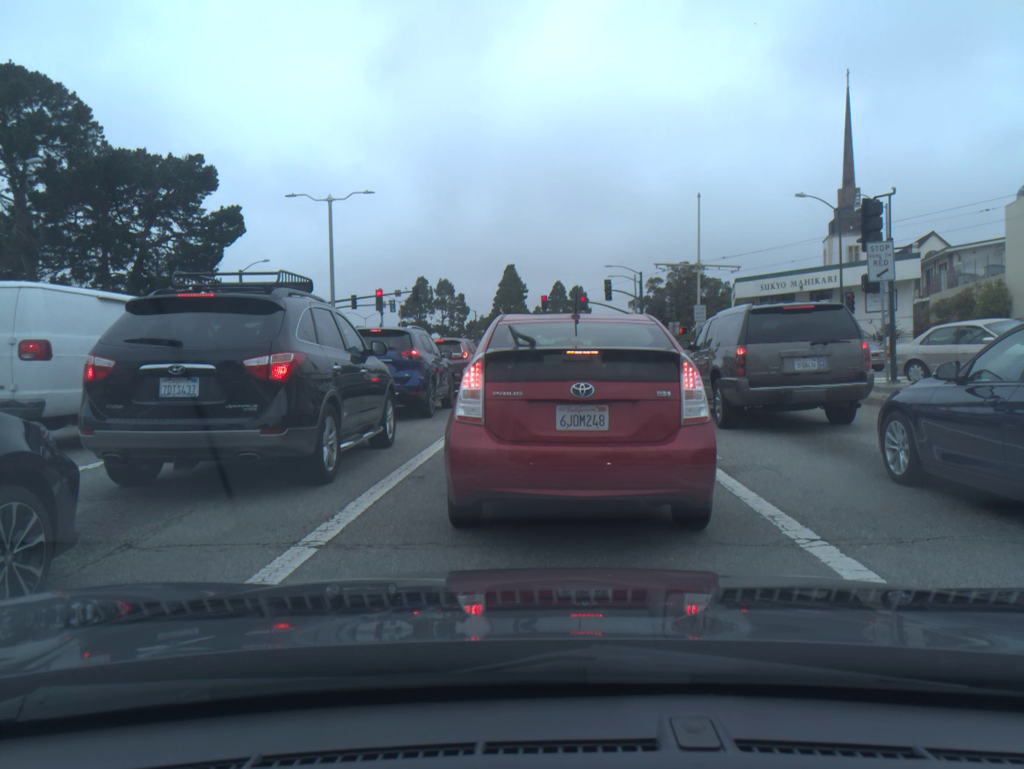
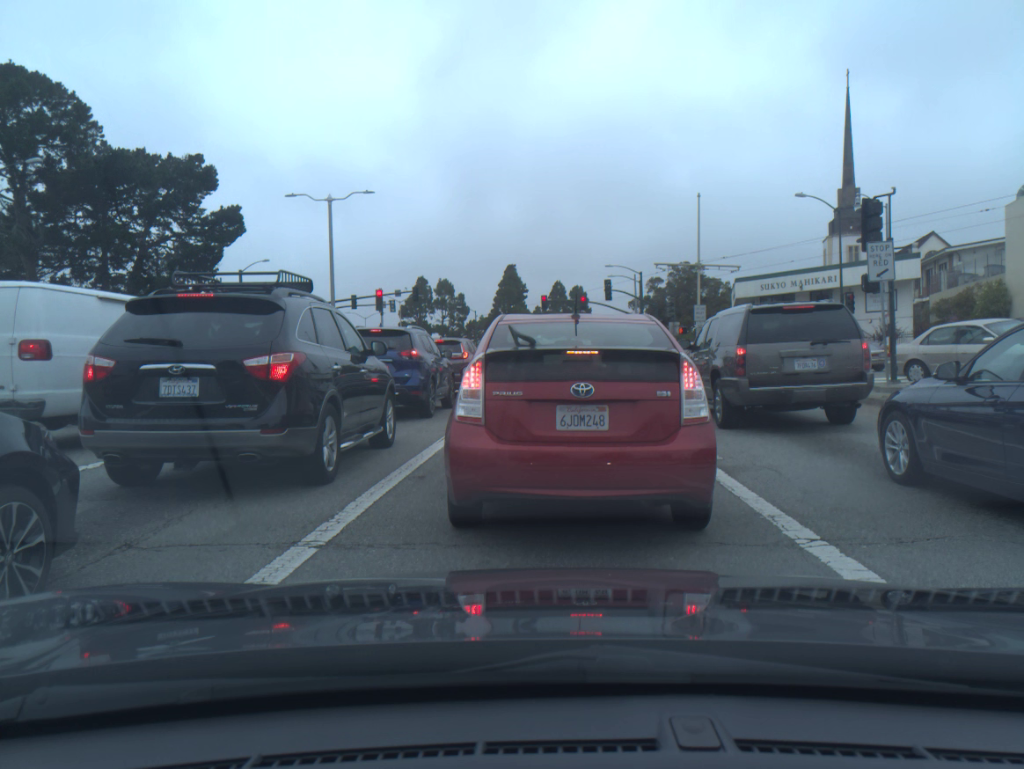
(0.0, 0.0) m; 0°
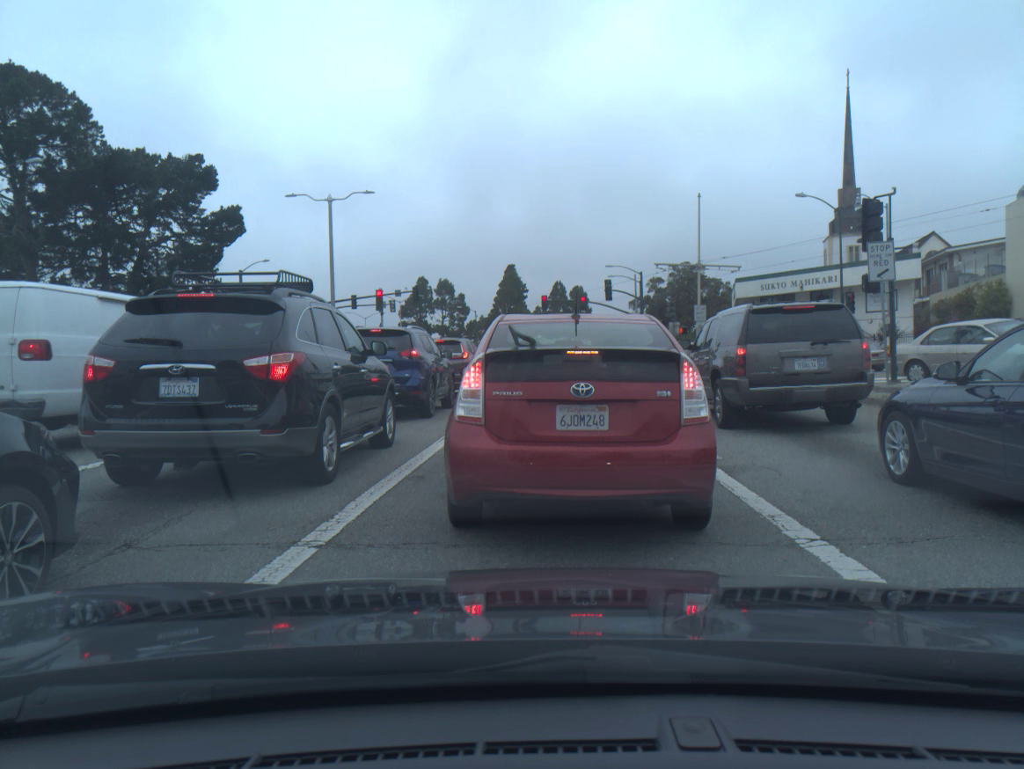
(0.0, 0.0) m; 0°
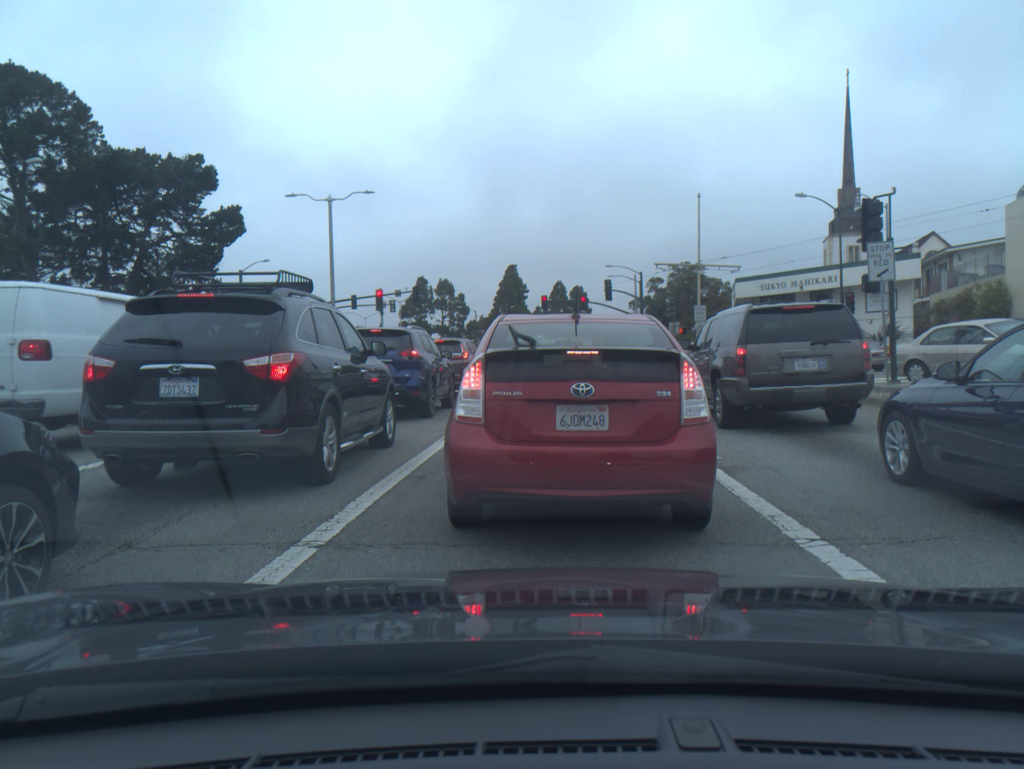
(0.0, 0.0) m; 0°
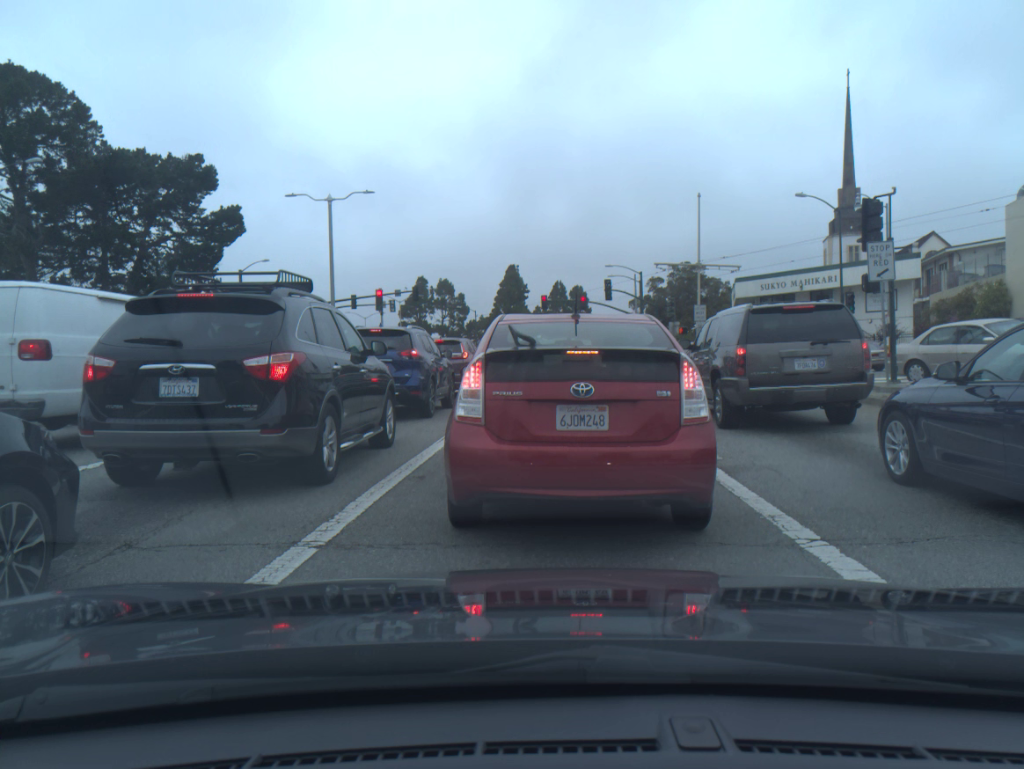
(0.0, 0.0) m; 0°
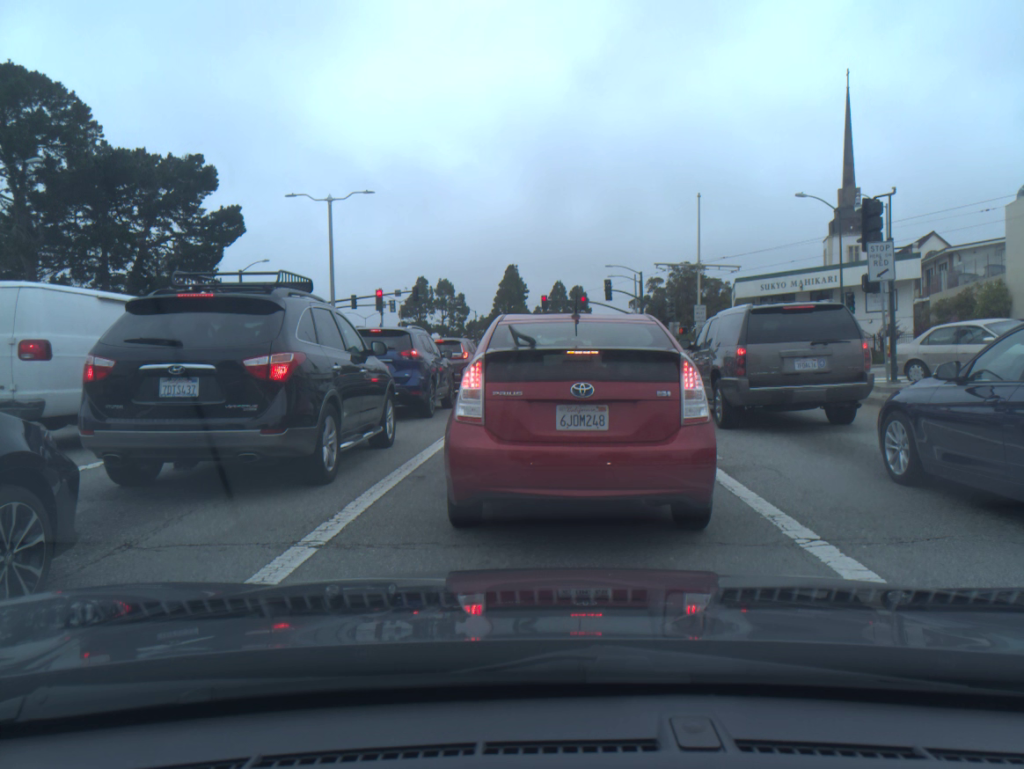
(0.0, 0.0) m; 0°
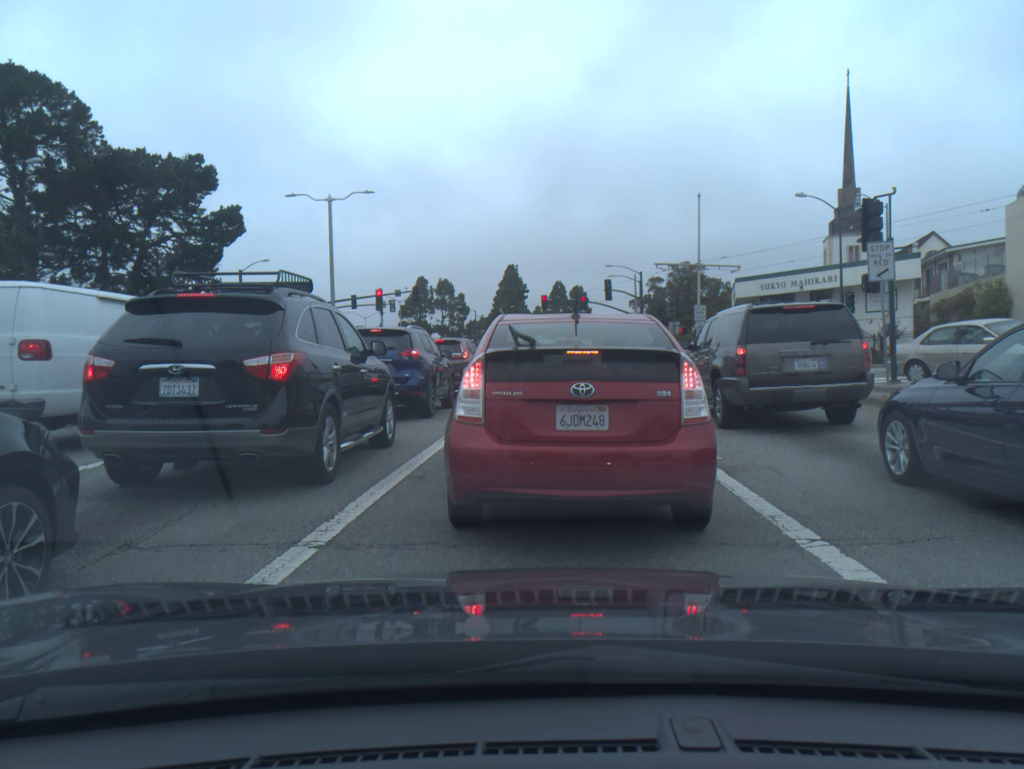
(0.0, 0.0) m; 0°
